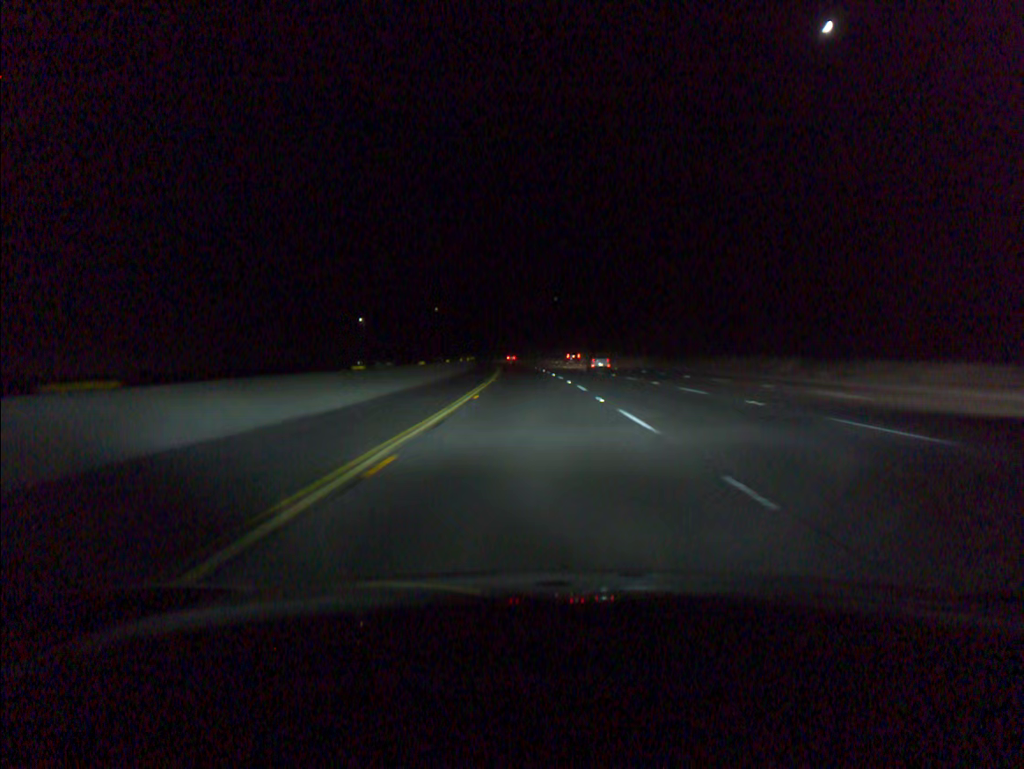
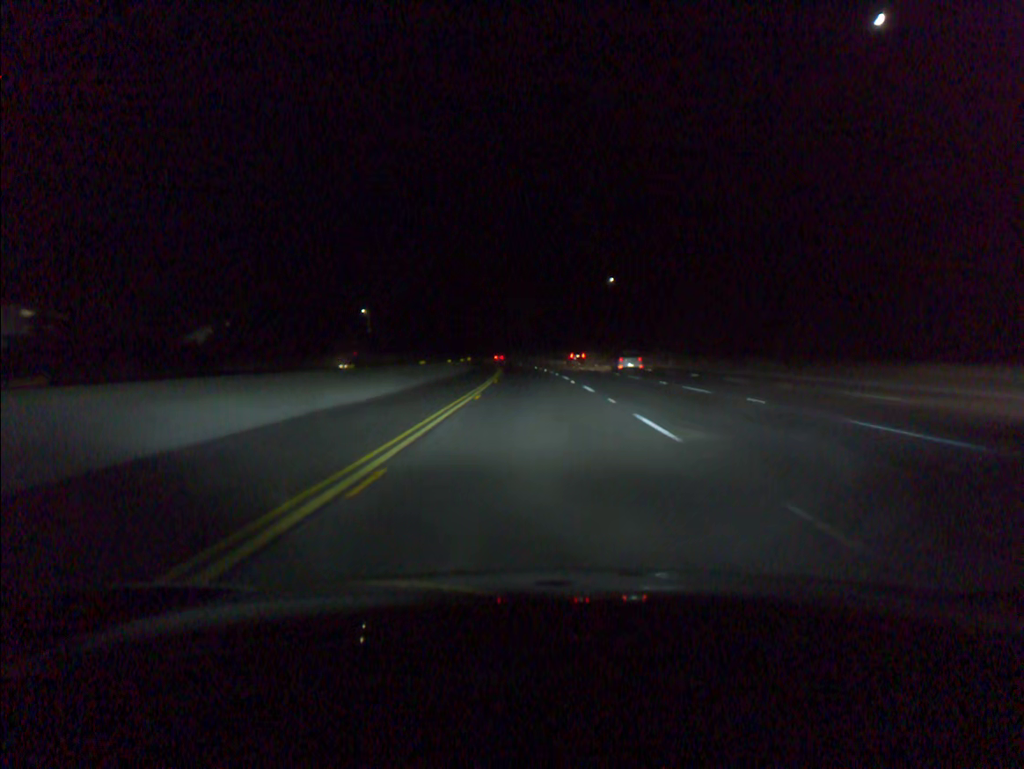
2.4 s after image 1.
(-2.1, +74.2) m; -3°
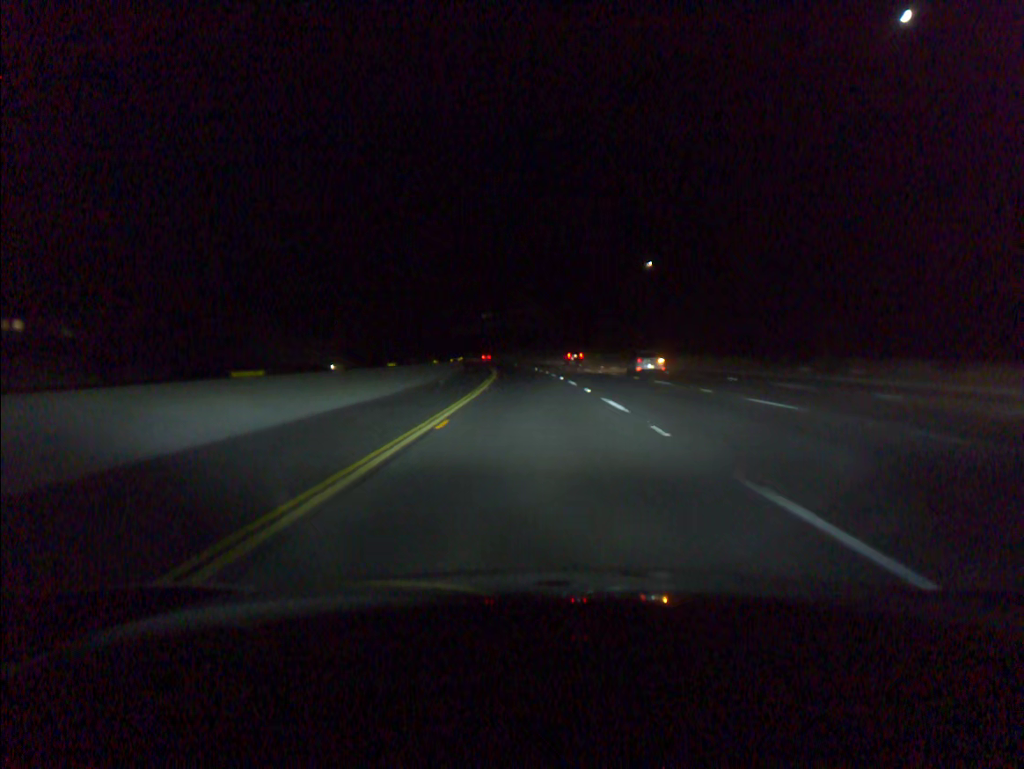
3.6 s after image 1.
(-0.5, +37.1) m; -1°
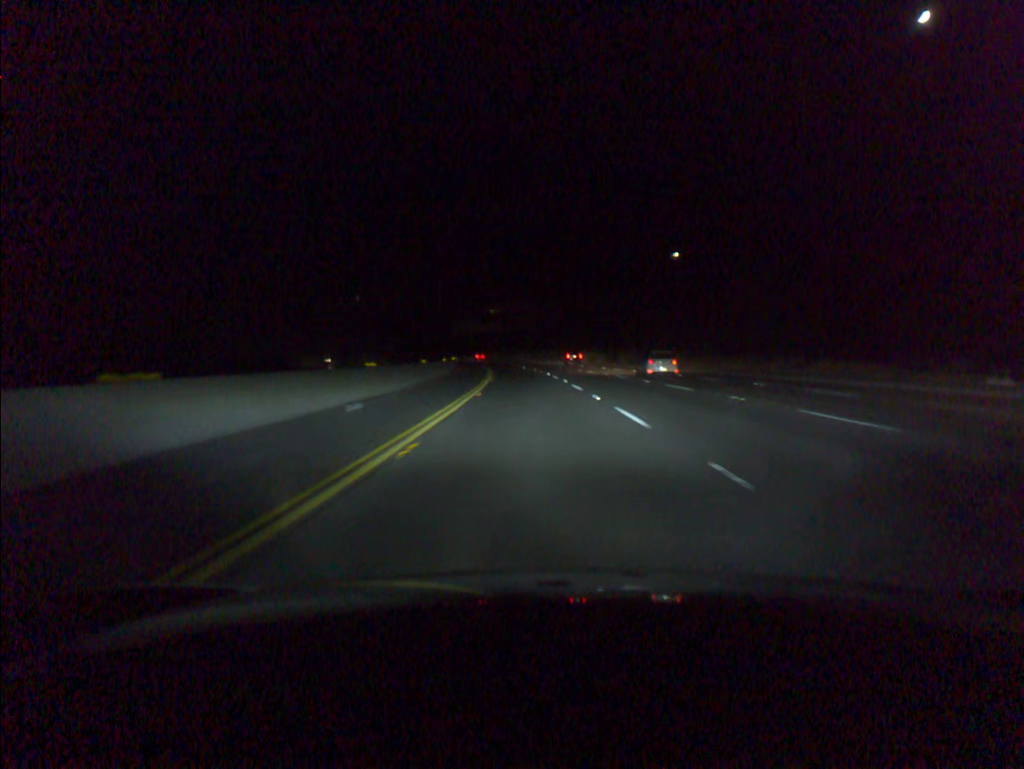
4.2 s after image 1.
(-0.1, +18.6) m; -1°
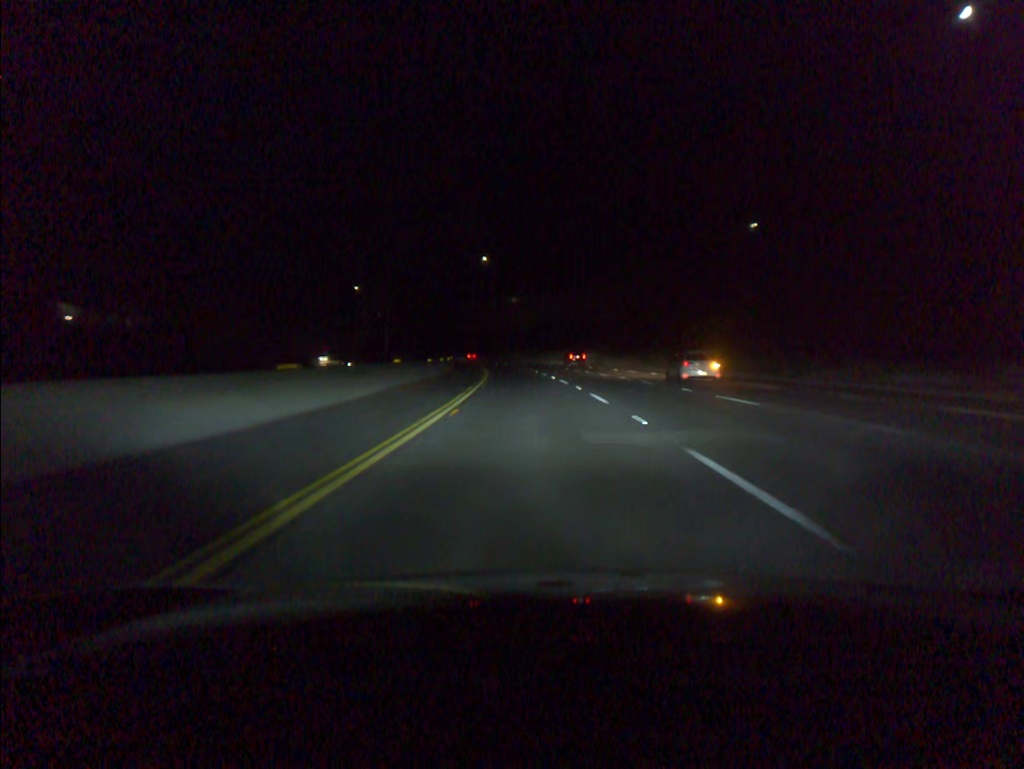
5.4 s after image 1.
(-0.7, +37.1) m; -2°
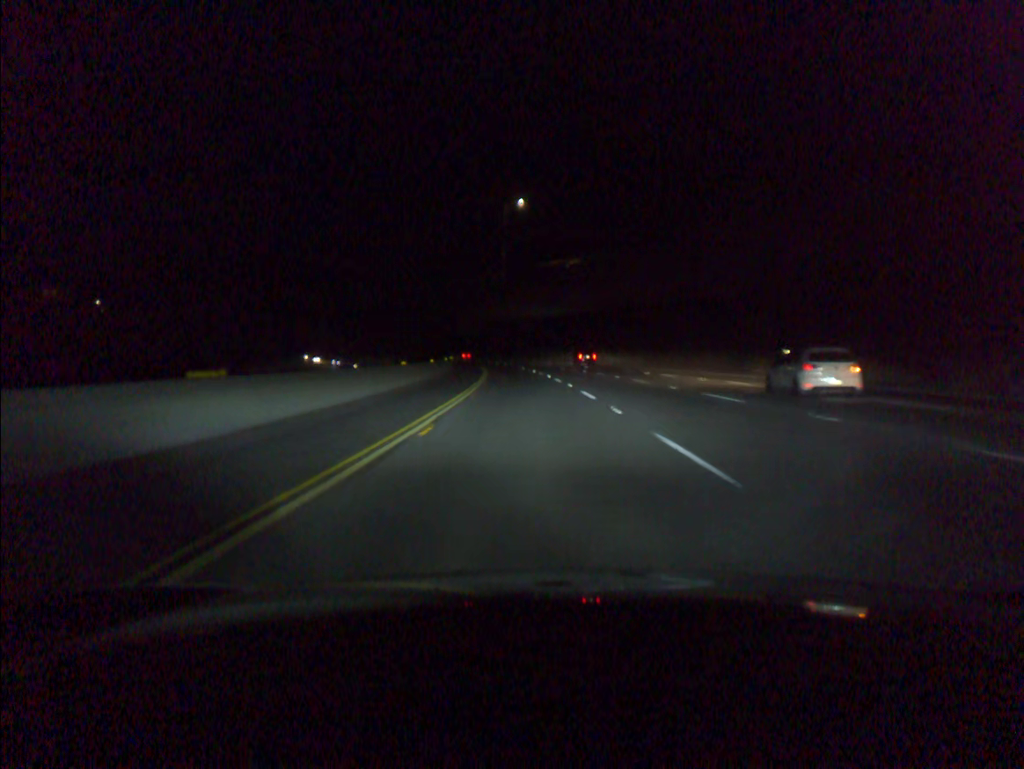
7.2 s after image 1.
(-1.8, +55.6) m; -4°
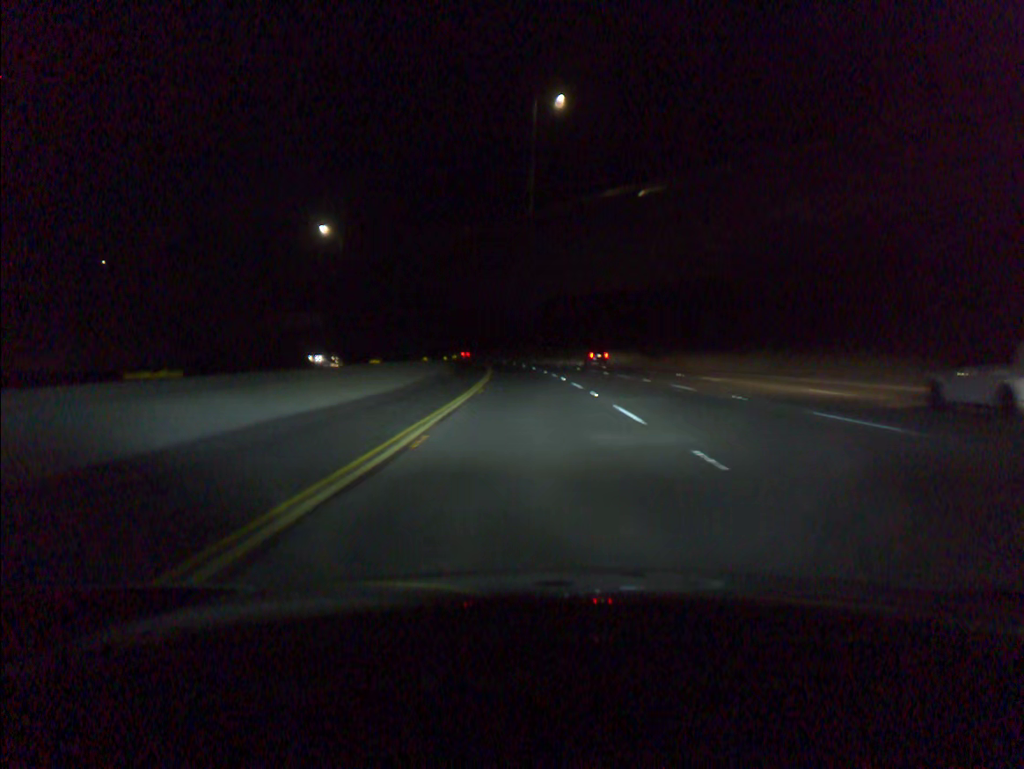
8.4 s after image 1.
(-0.9, +37.2) m; -3°
